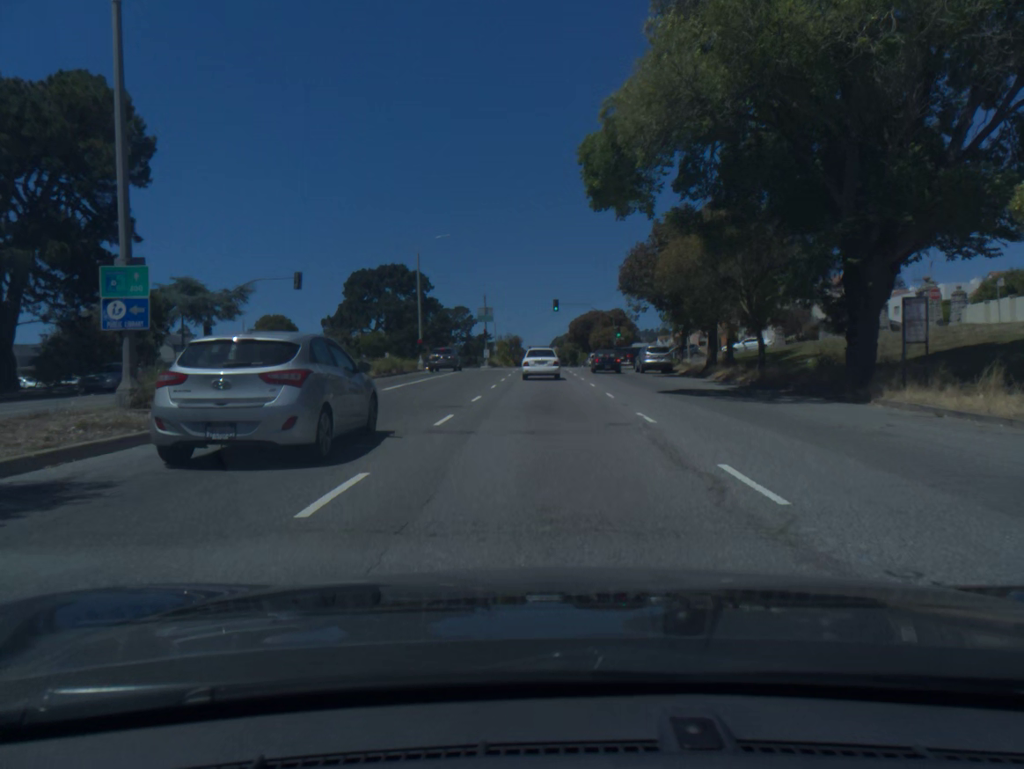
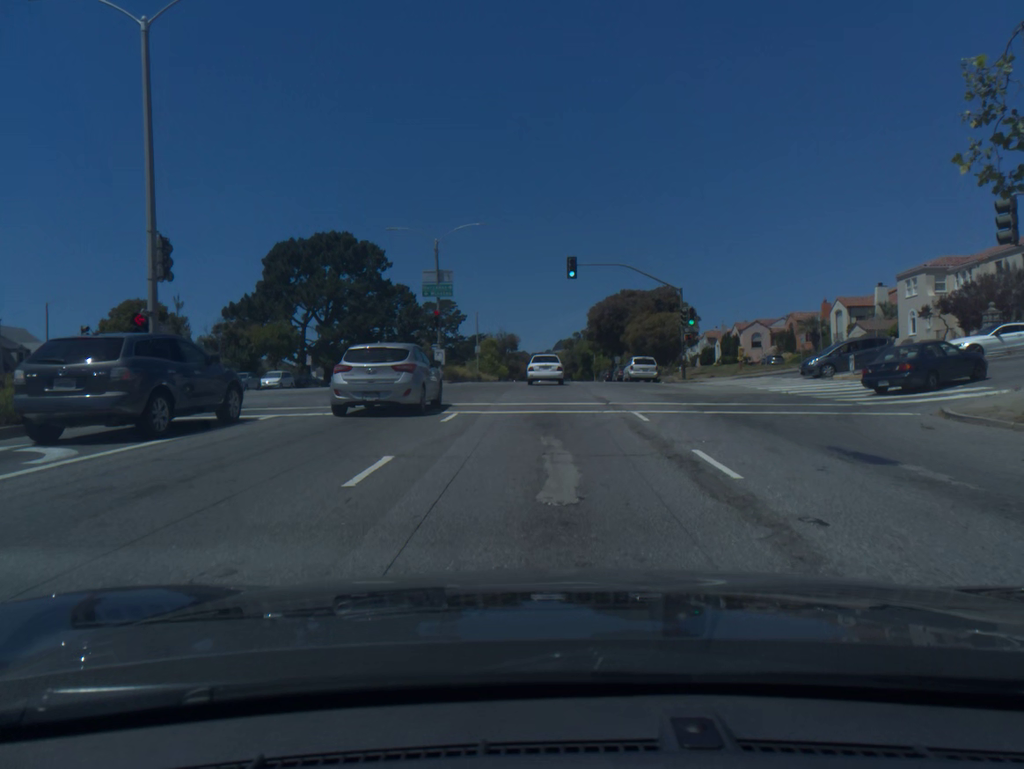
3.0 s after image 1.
(0.0, +41.1) m; 0°
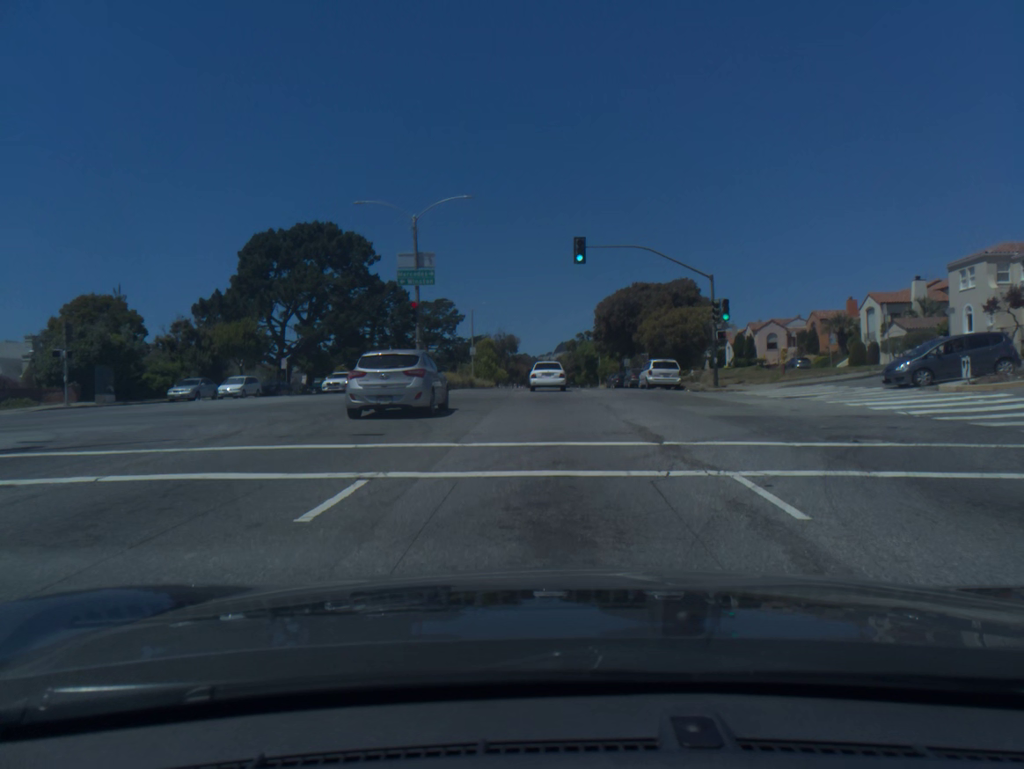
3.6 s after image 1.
(0.0, +8.3) m; 0°
